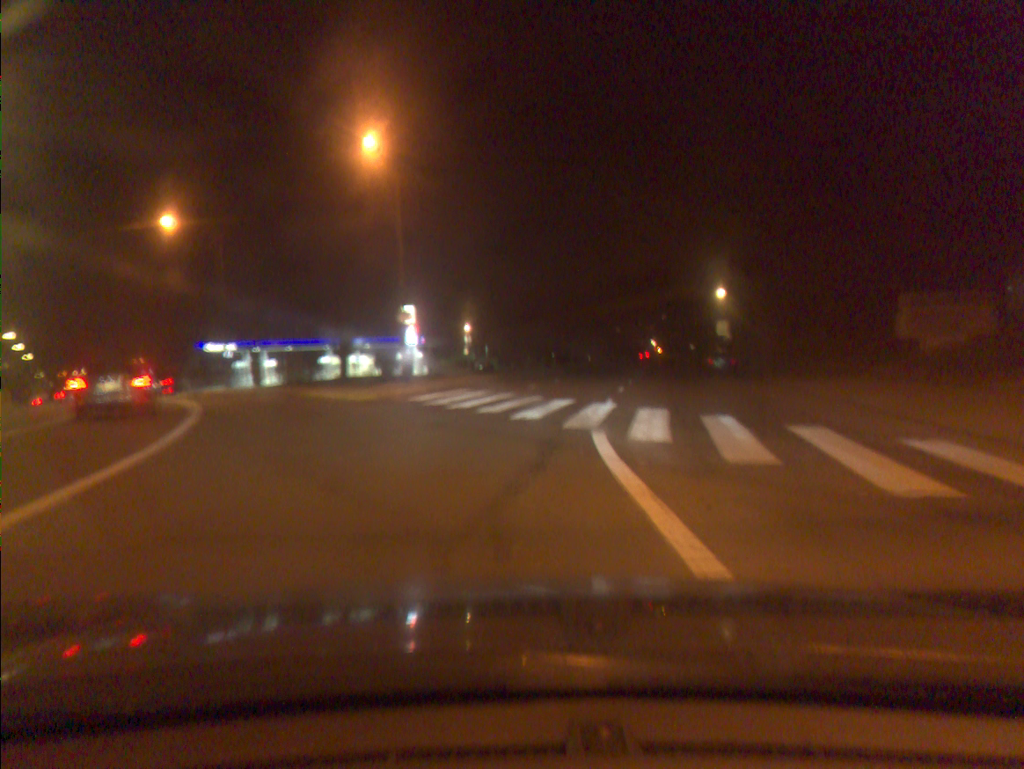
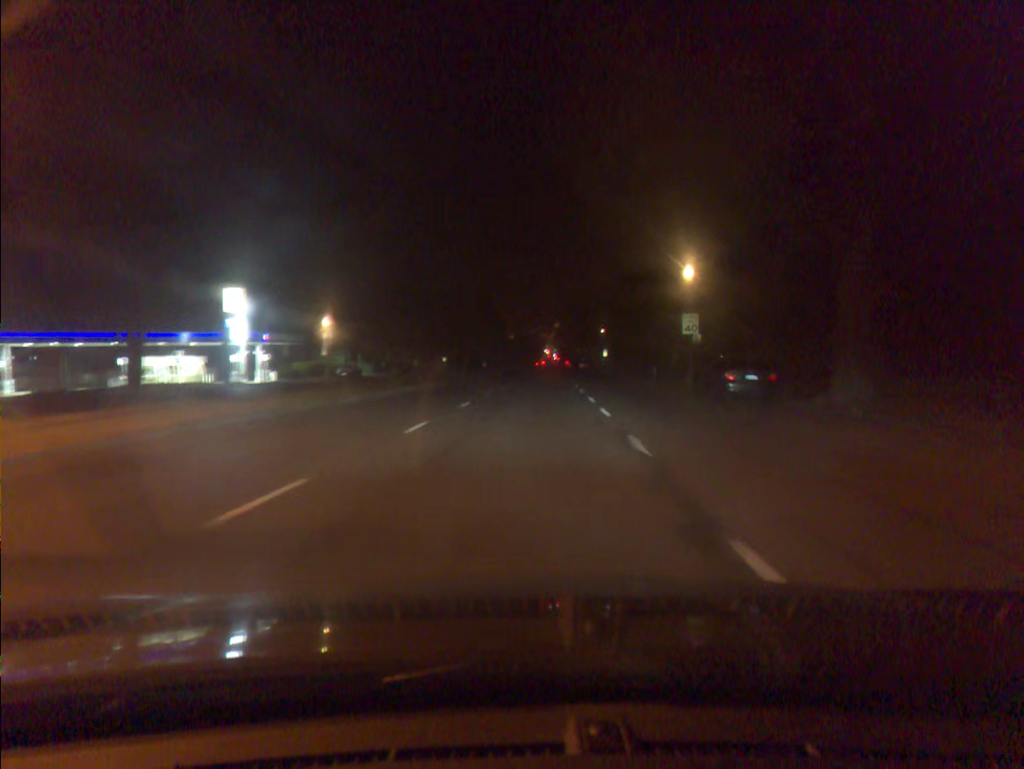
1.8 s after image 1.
(+1.6, +24.2) m; +8°
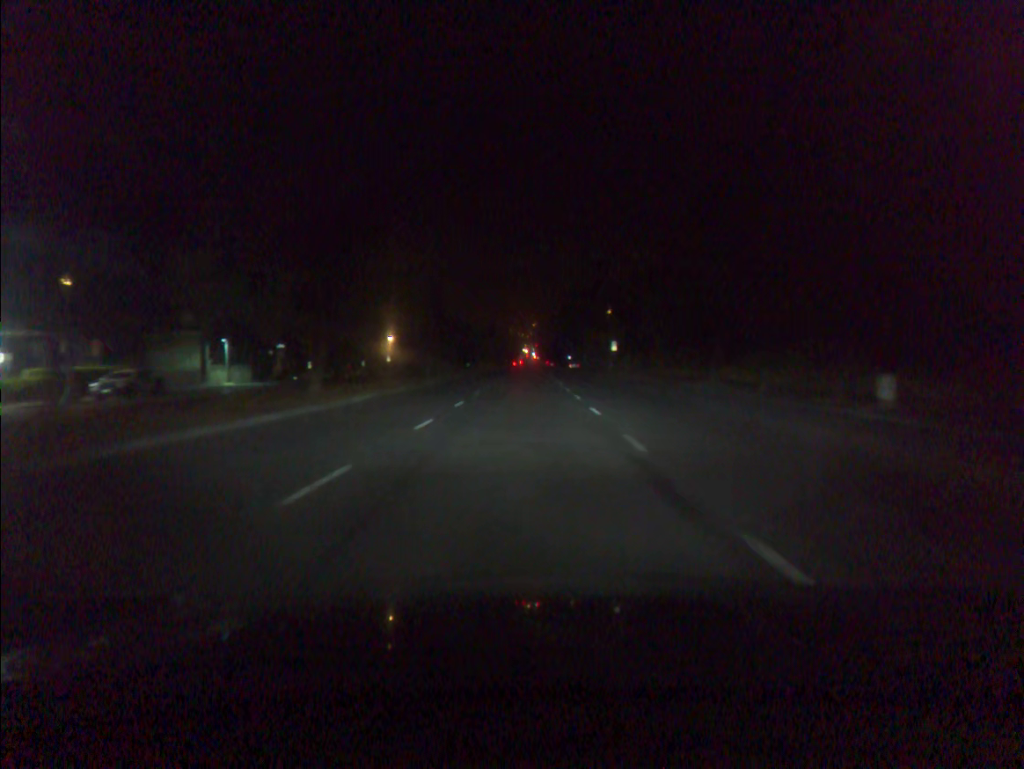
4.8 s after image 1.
(+1.3, +42.9) m; +1°
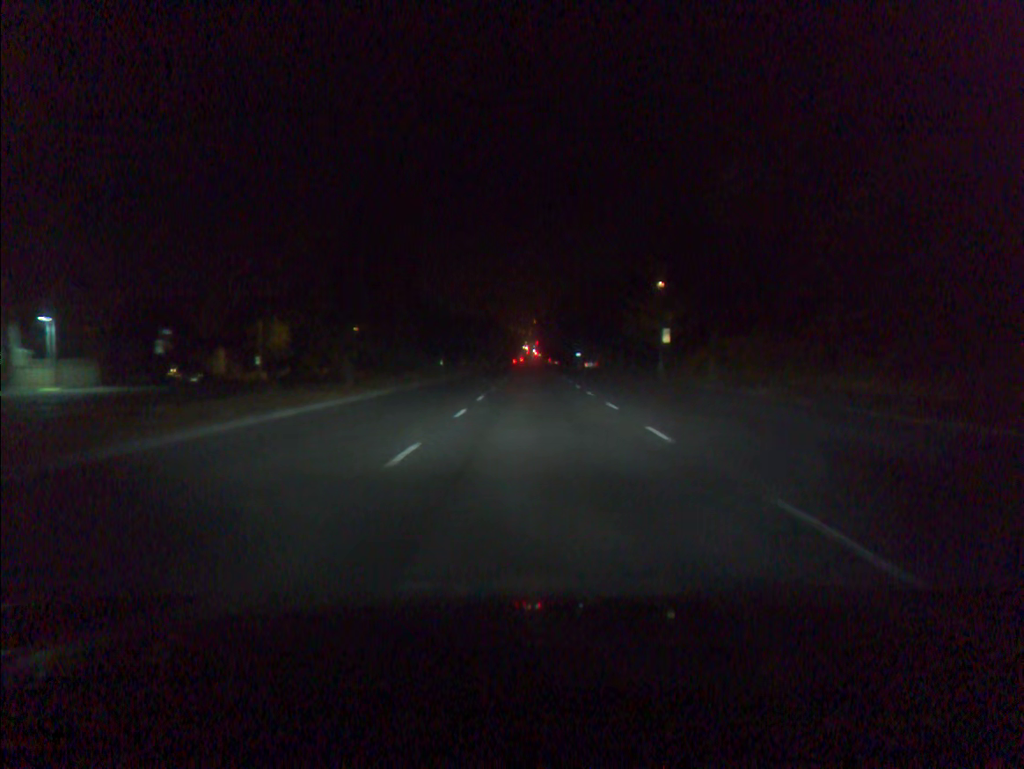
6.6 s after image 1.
(-0.1, +27.7) m; 0°
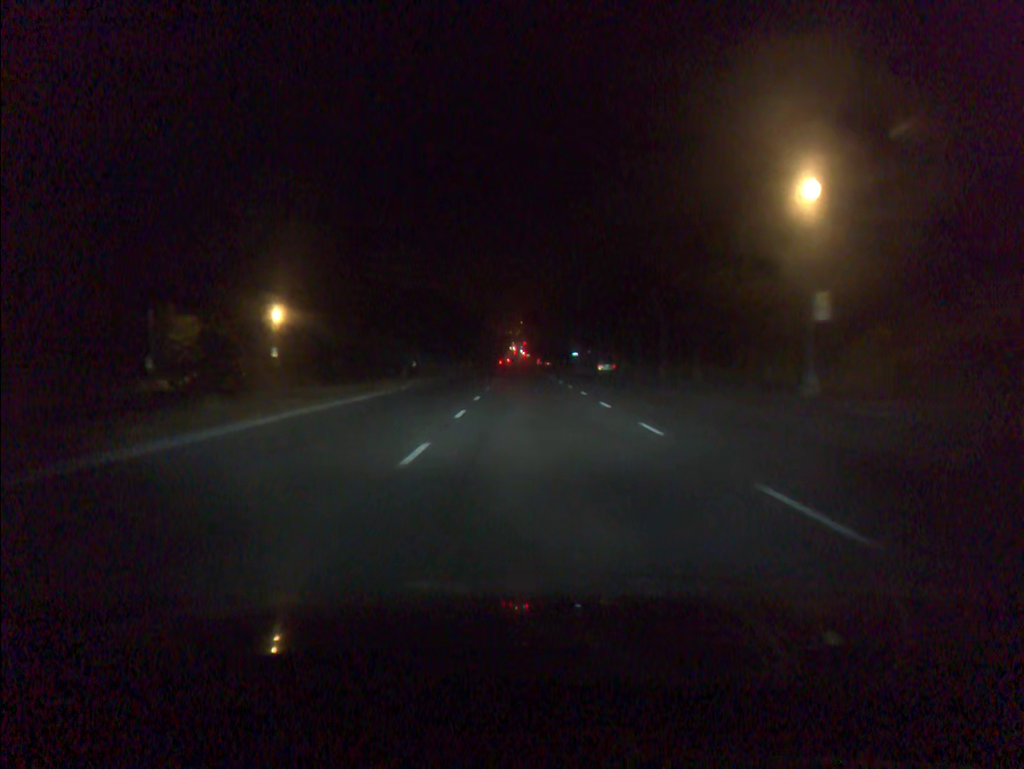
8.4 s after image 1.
(+0.2, +28.7) m; +1°
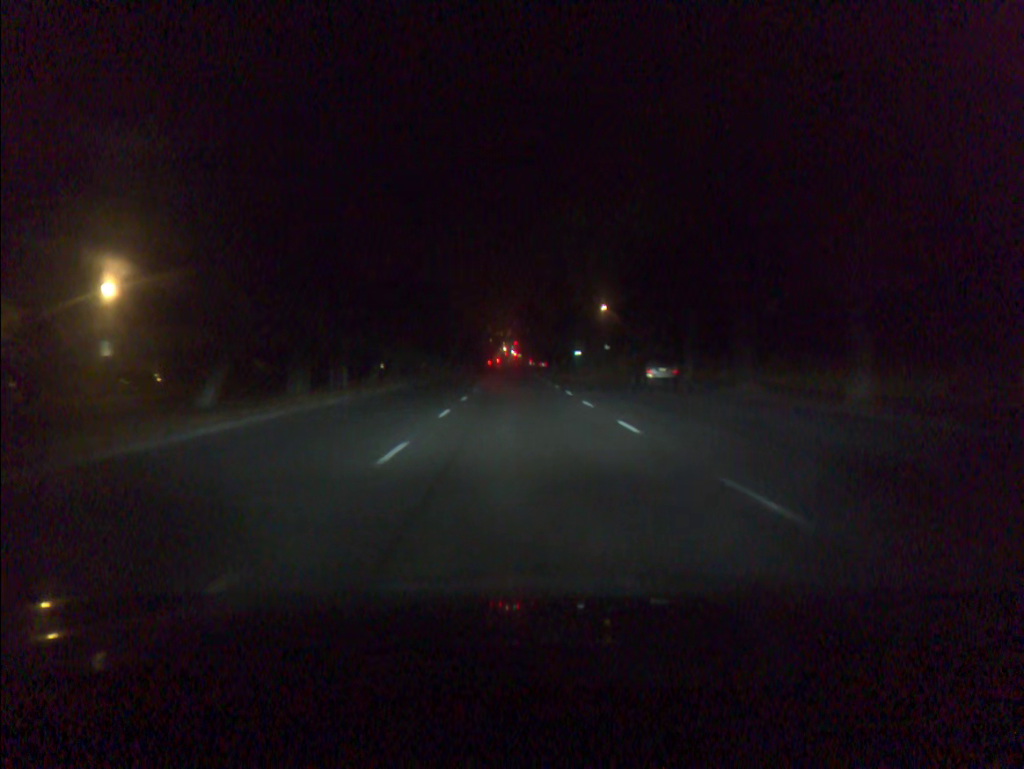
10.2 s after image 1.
(+0.2, +29.1) m; +1°
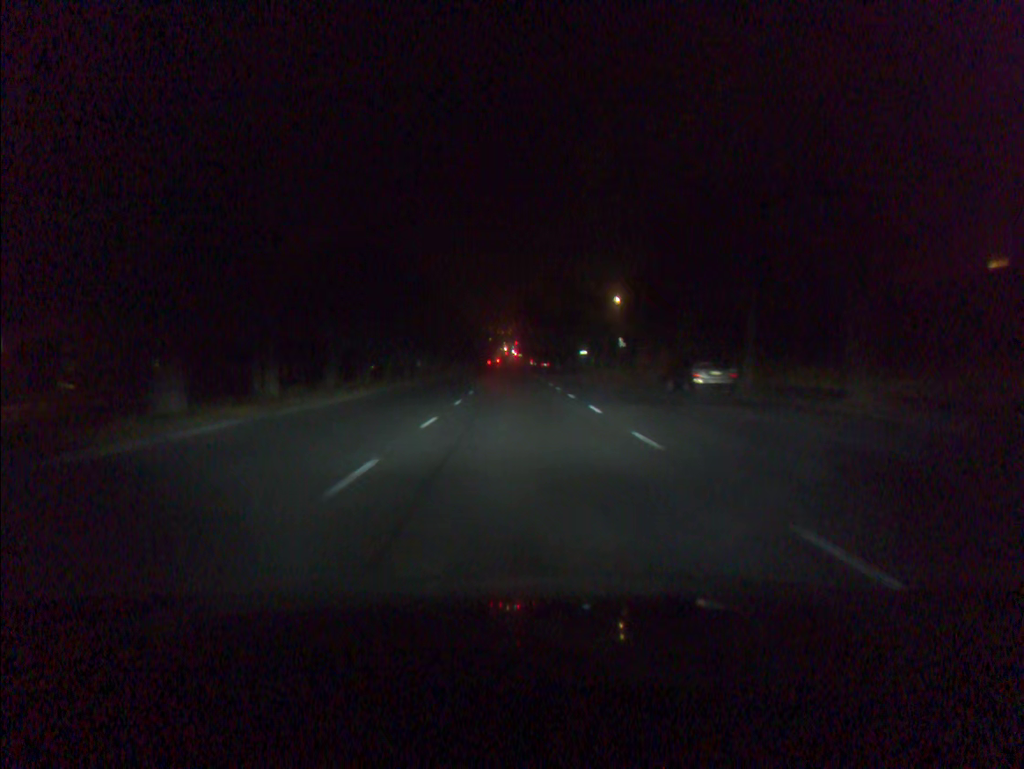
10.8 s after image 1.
(0.0, +9.8) m; 0°
